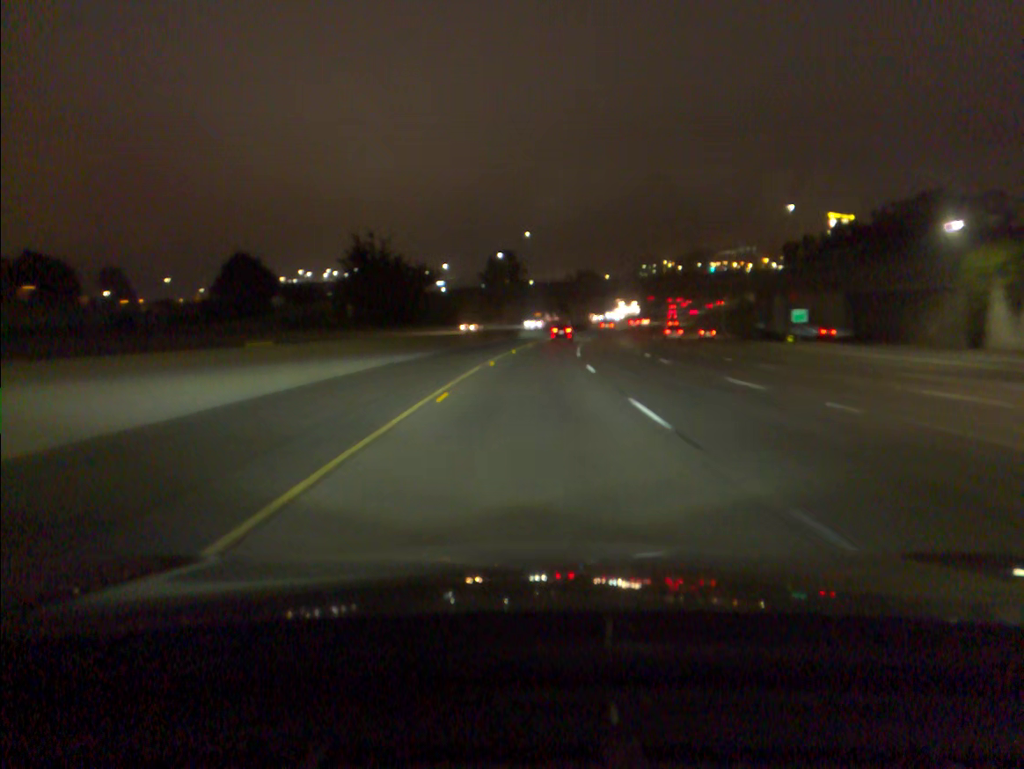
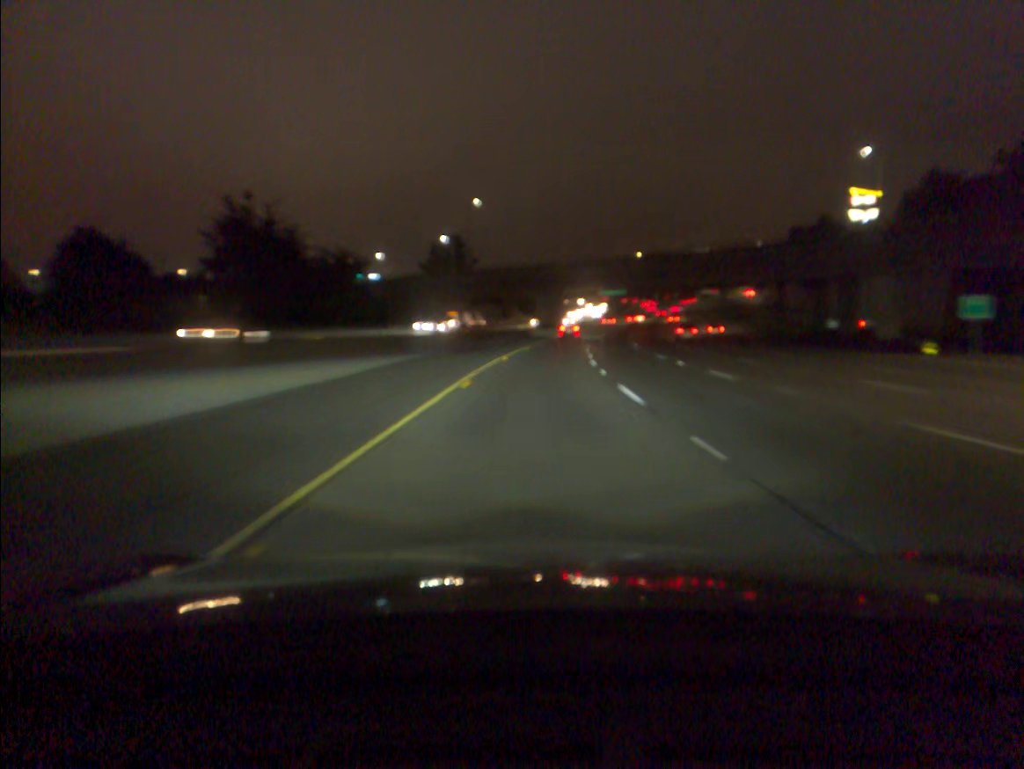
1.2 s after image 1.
(+0.9, +40.6) m; +3°
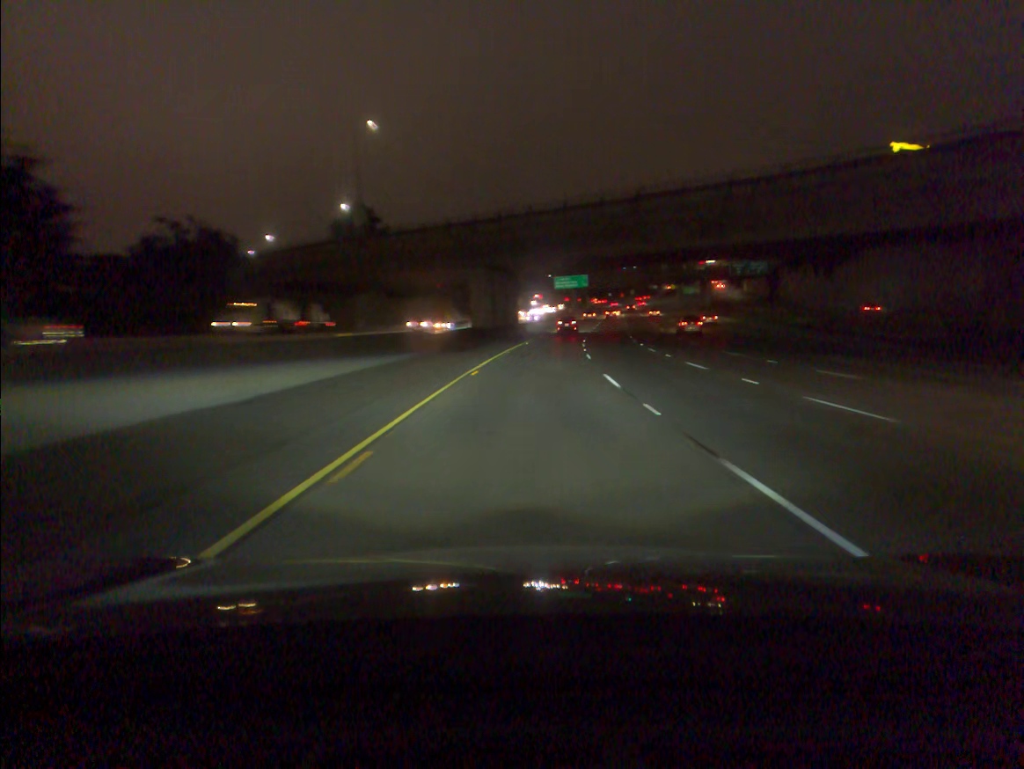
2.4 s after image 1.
(+1.5, +40.2) m; +4°
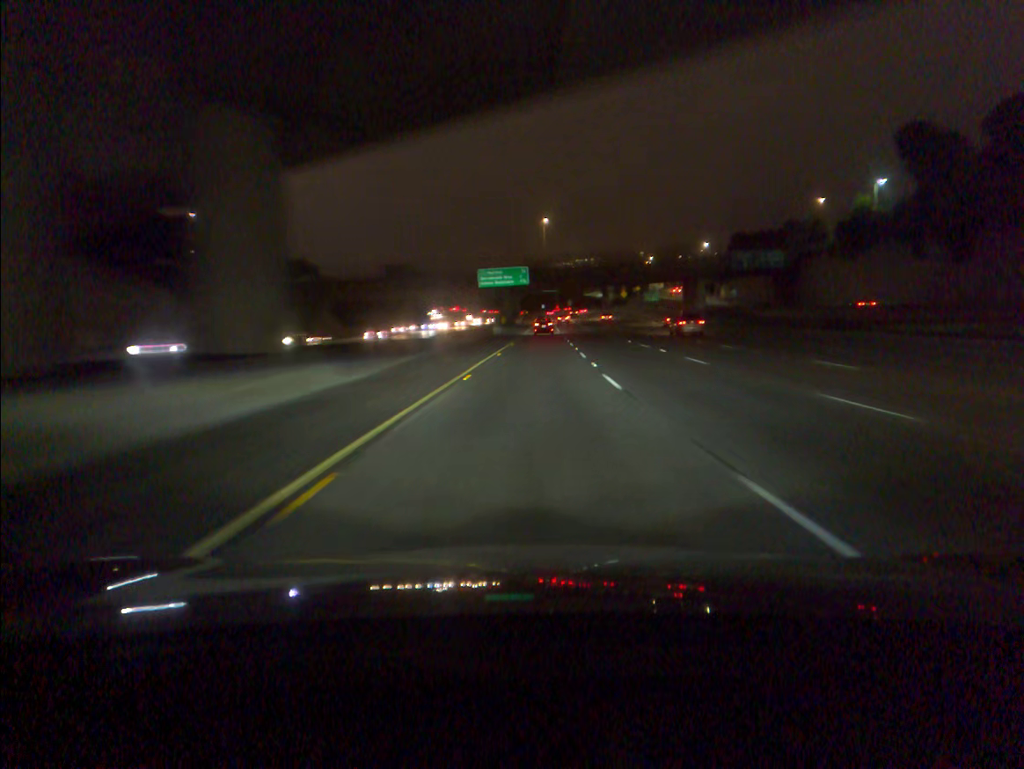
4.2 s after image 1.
(+2.9, +59.5) m; +5°
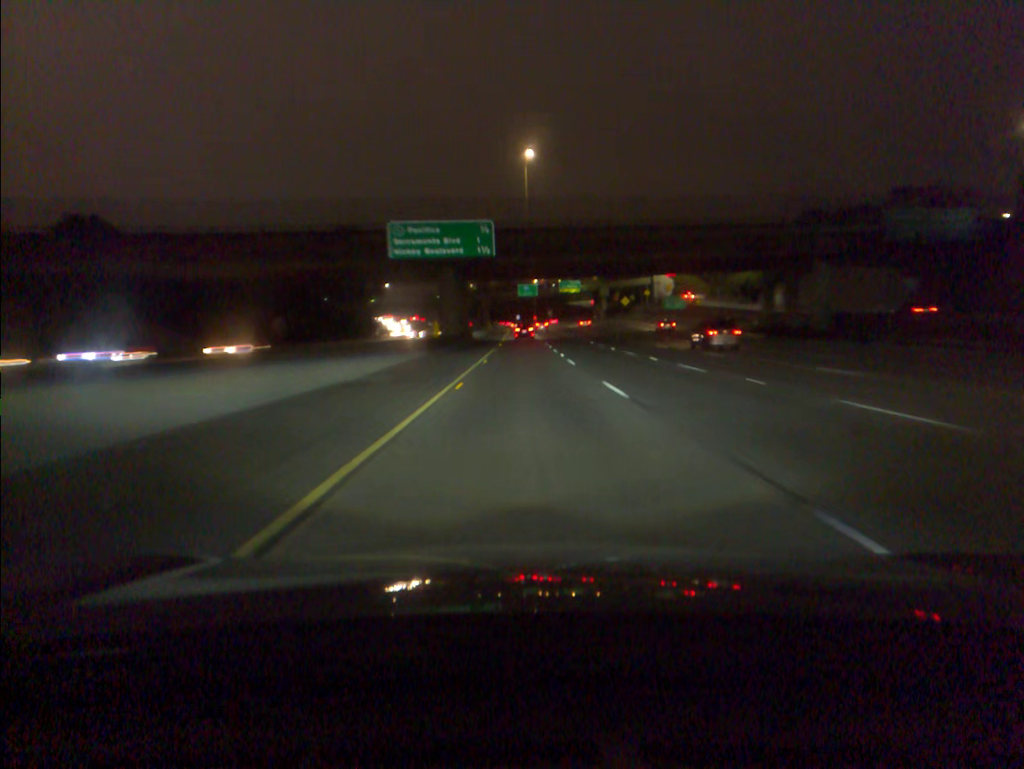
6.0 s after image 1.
(+1.4, +59.5) m; +2°
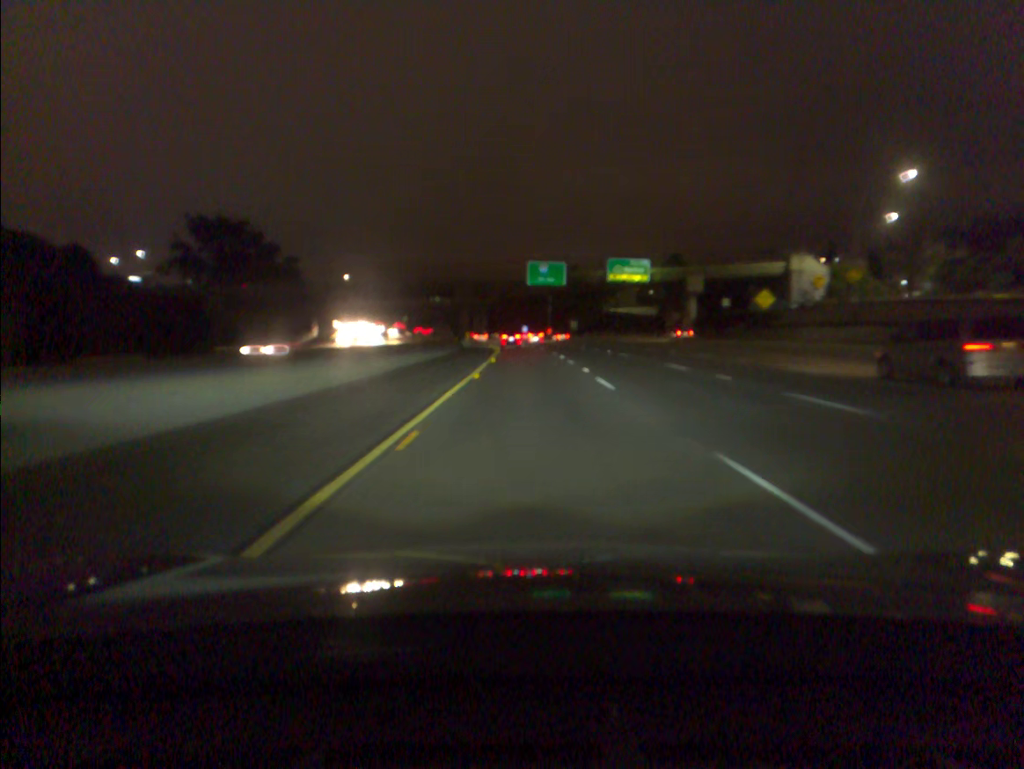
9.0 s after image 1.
(-0.2, +99.5) m; 0°
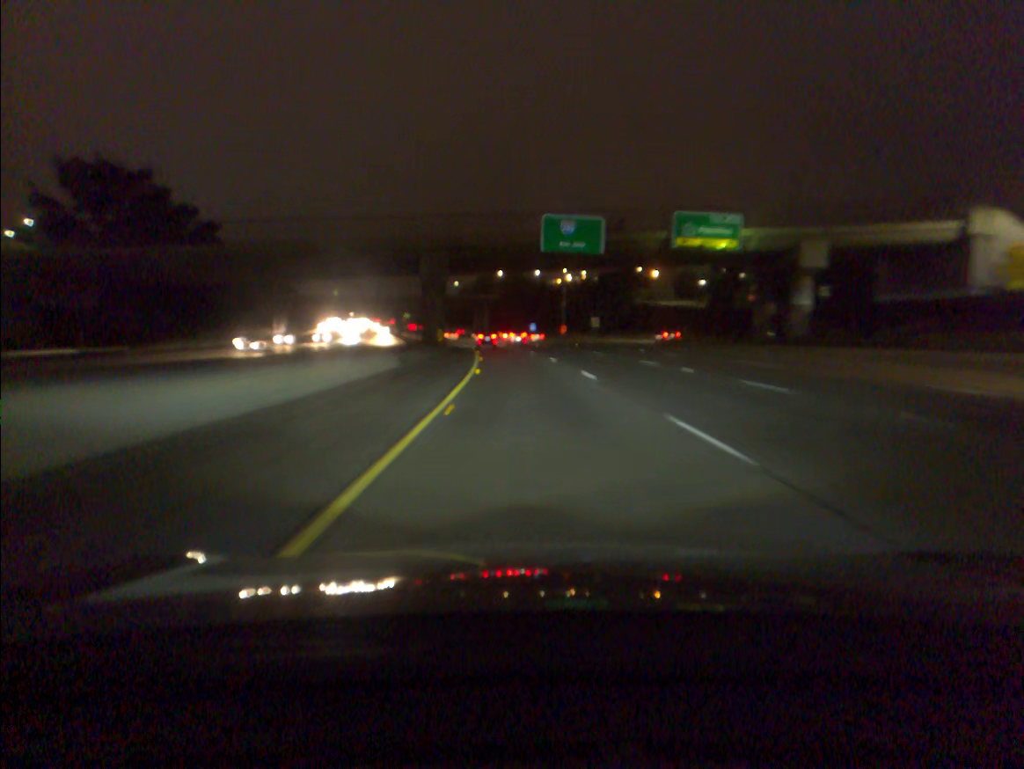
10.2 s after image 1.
(-0.1, +39.7) m; 0°
